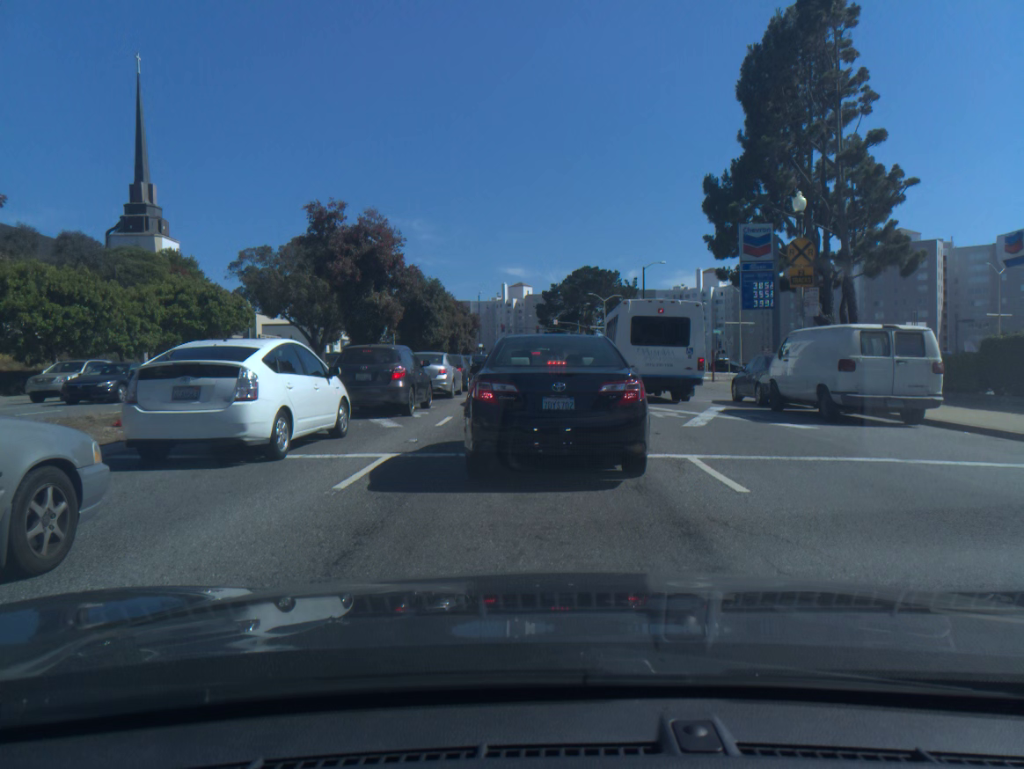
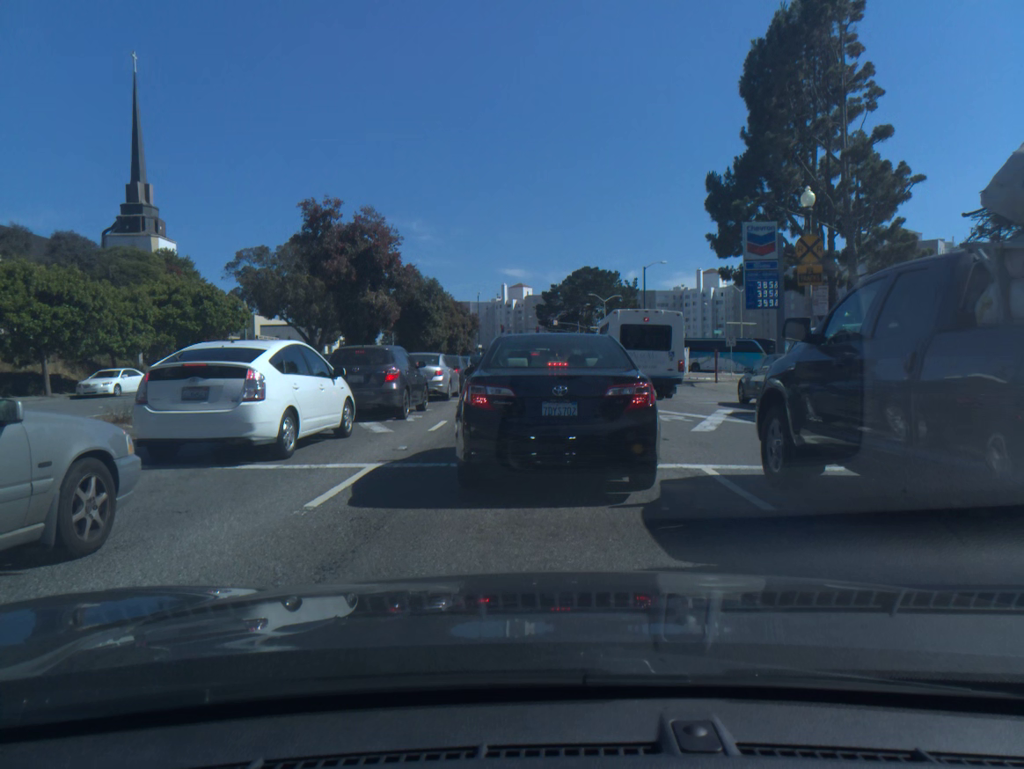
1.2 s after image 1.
(0.0, +0.9) m; 0°
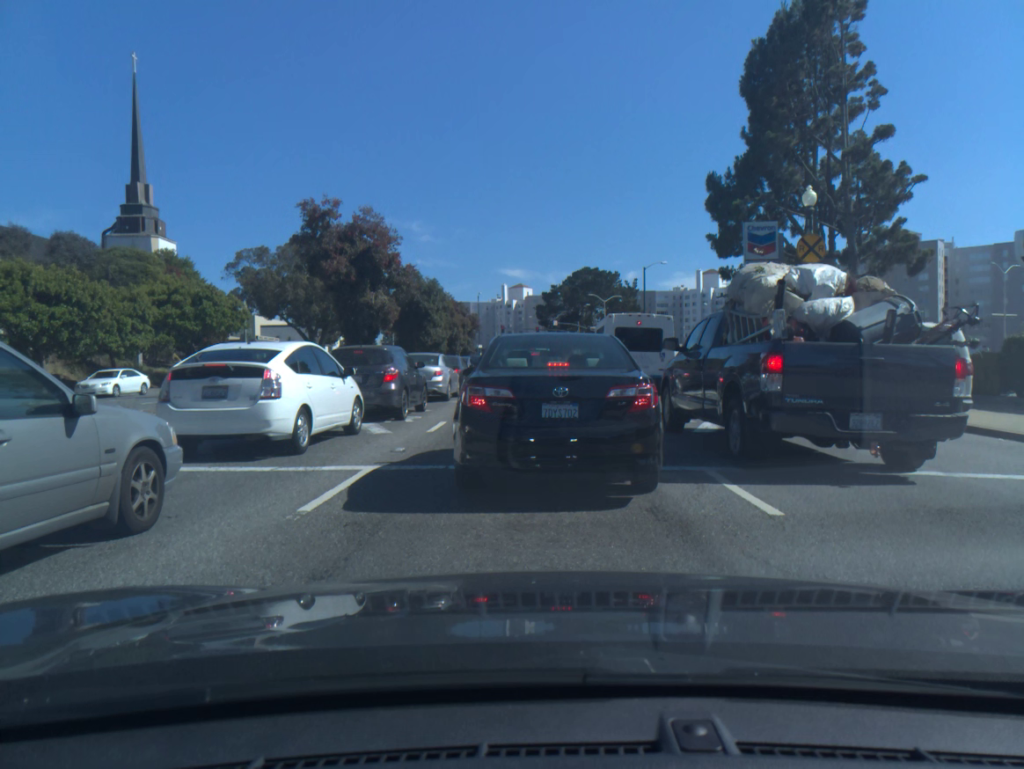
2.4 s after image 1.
(0.0, +0.2) m; 0°
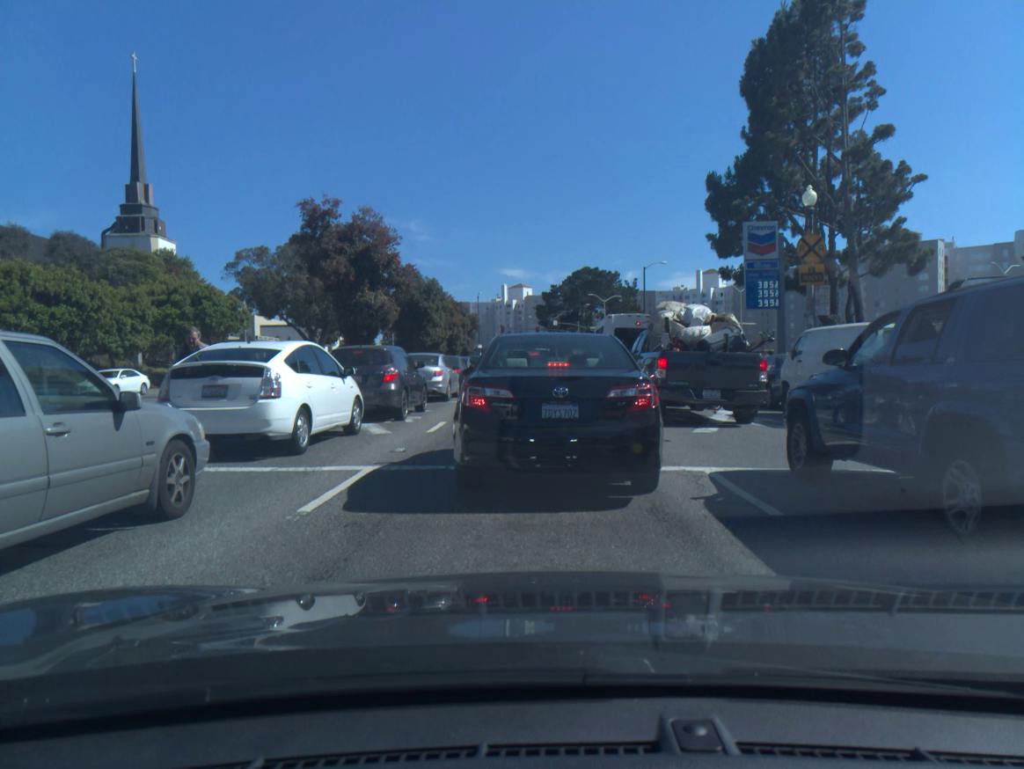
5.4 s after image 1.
(0.0, 0.0) m; 0°
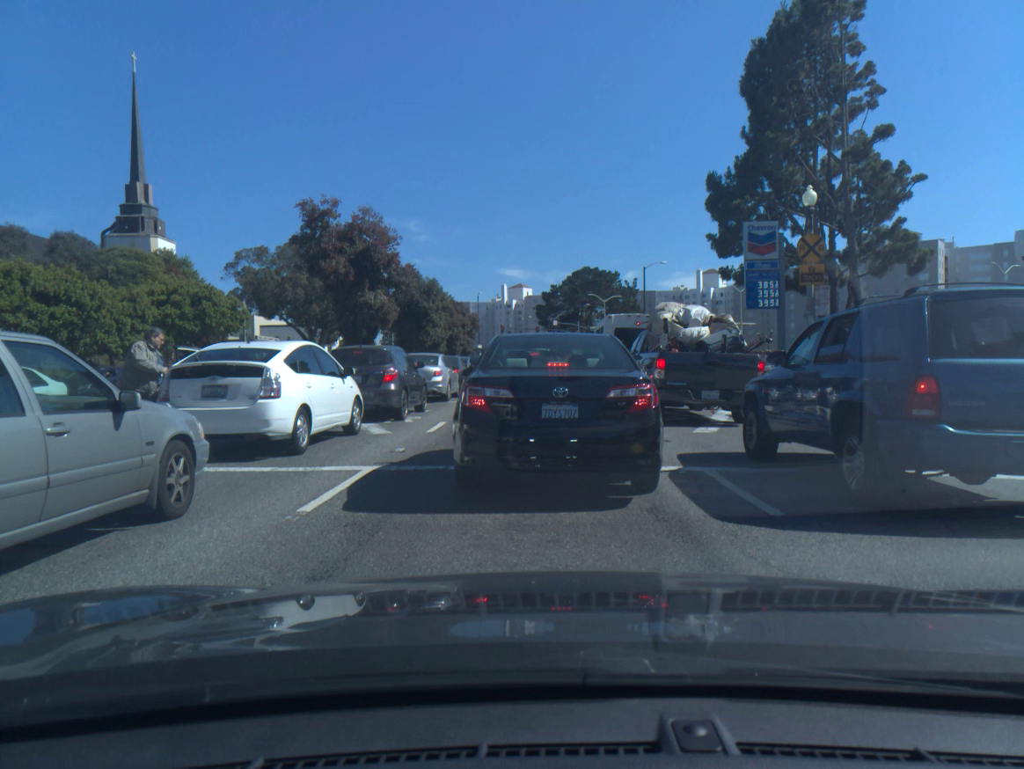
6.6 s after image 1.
(0.0, 0.0) m; 0°
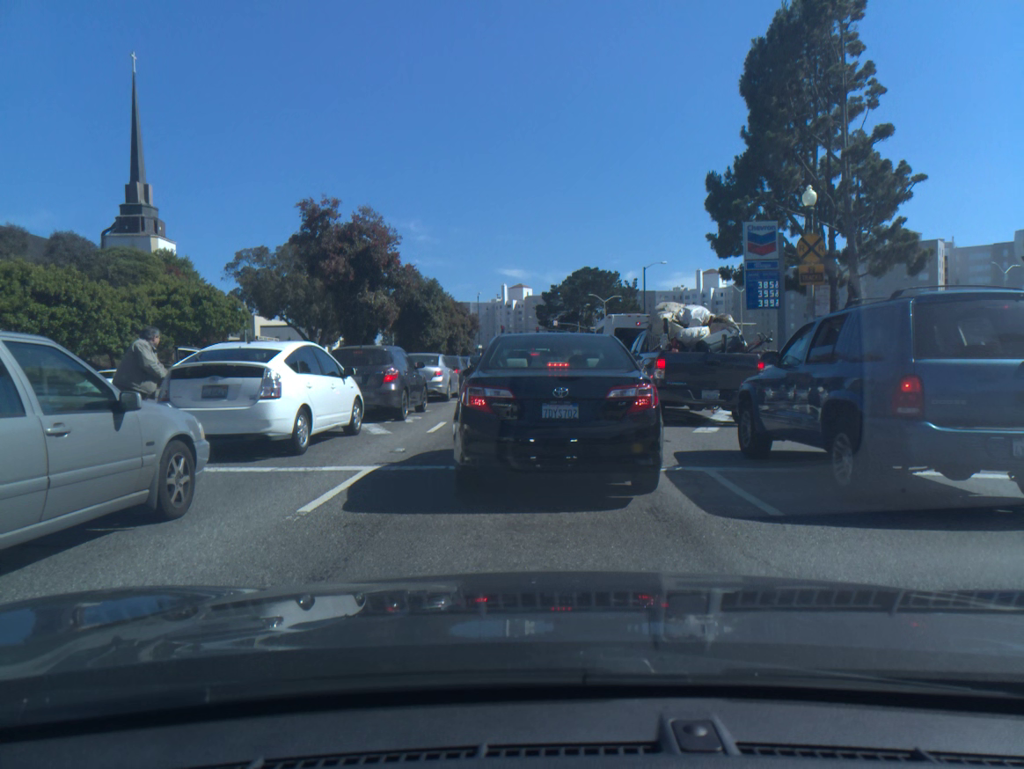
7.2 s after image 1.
(0.0, 0.0) m; 0°
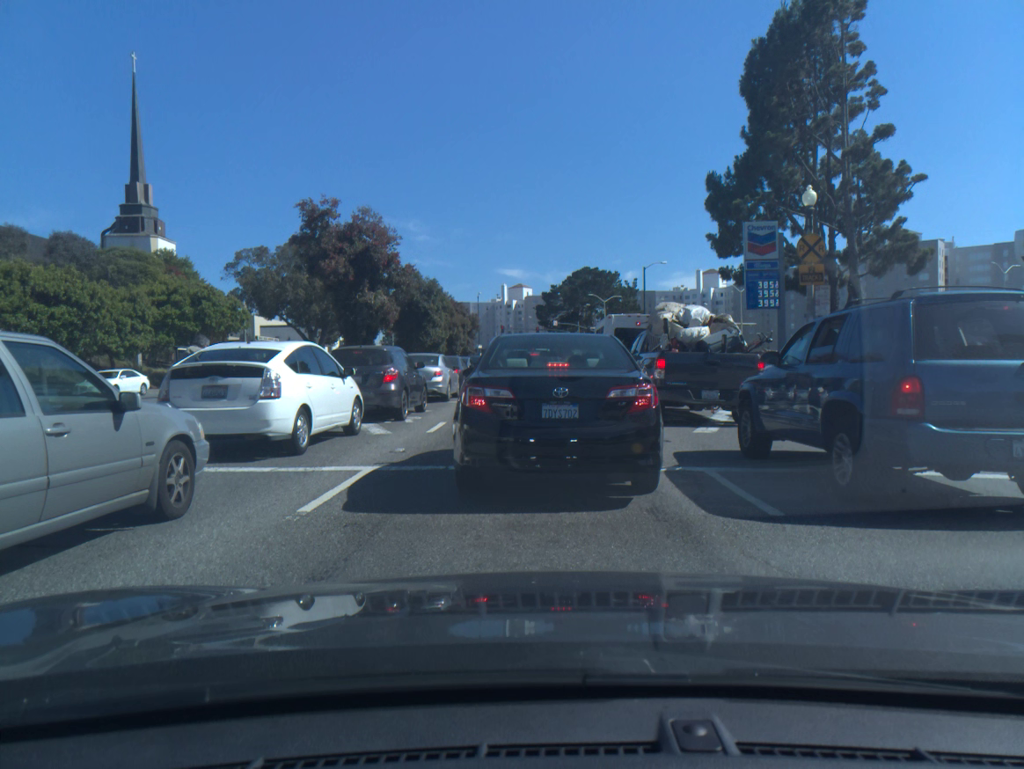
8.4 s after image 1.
(0.0, 0.0) m; 0°
